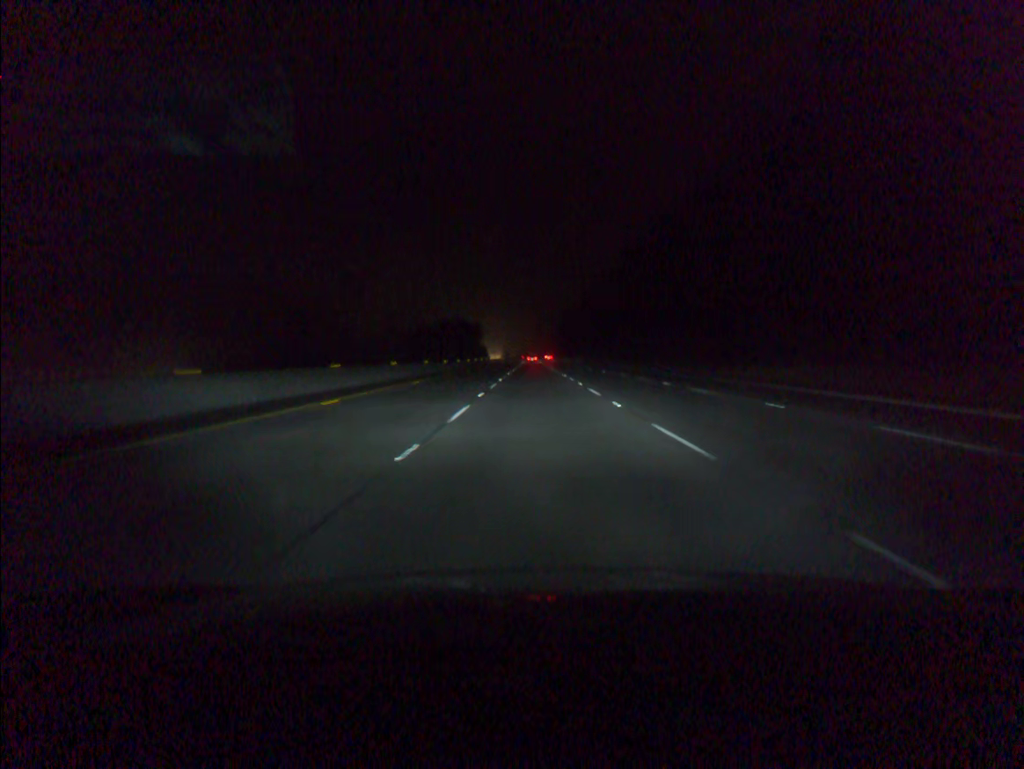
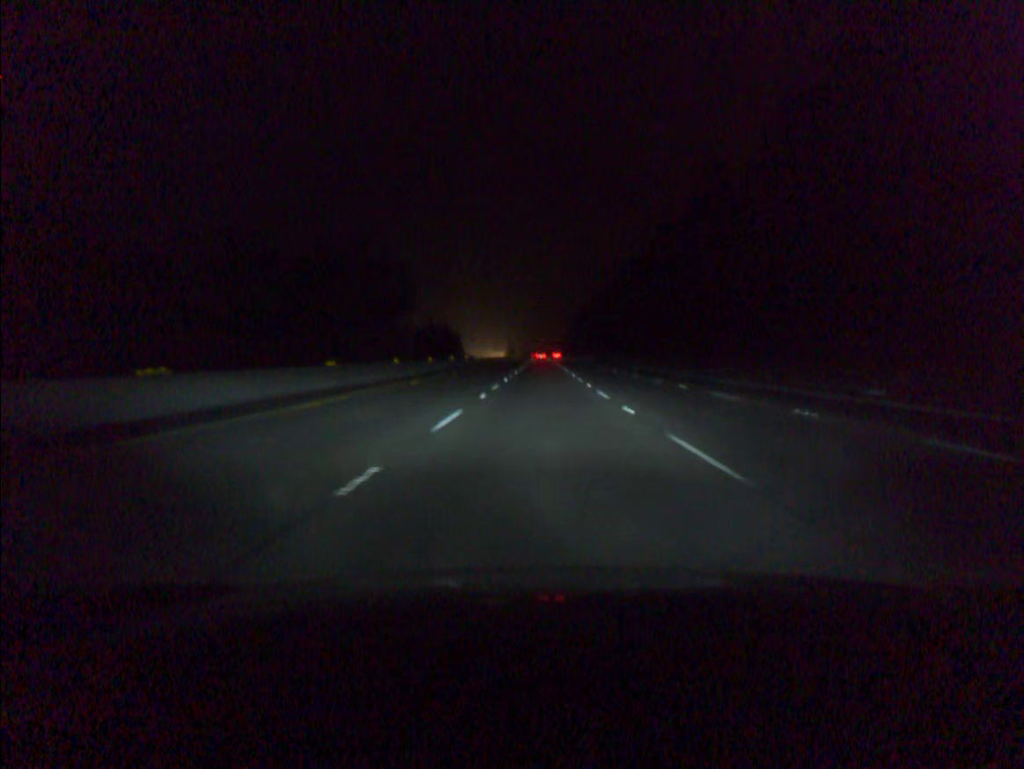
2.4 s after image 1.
(-0.6, +75.0) m; -1°
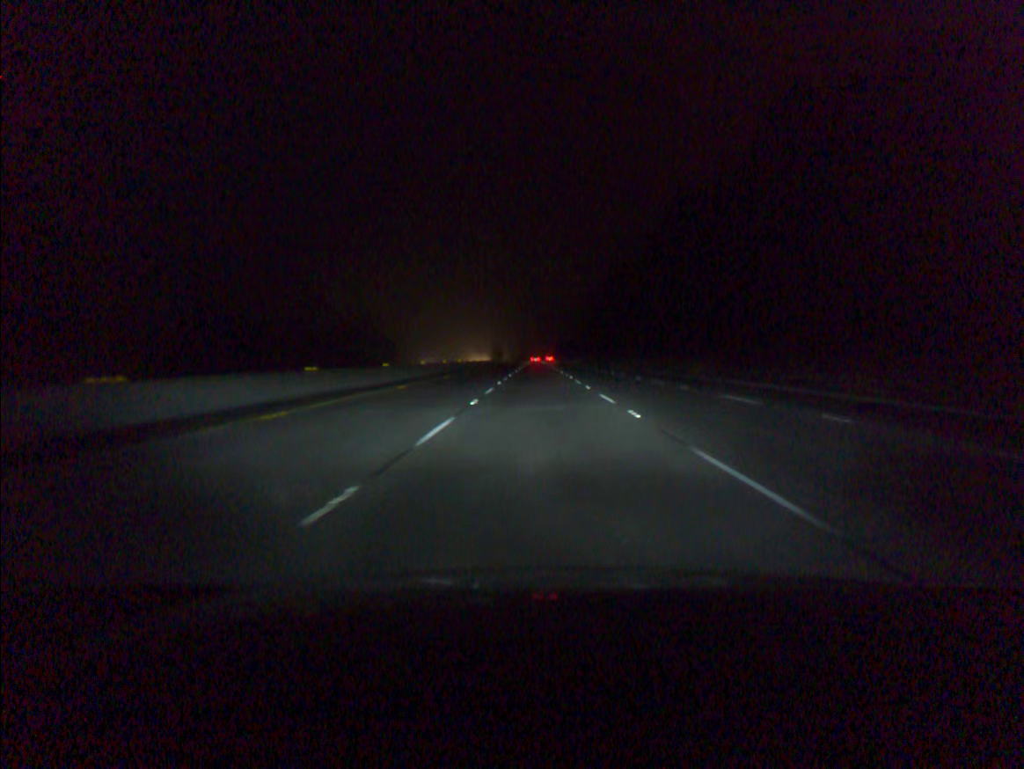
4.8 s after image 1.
(+0.2, +74.9) m; 0°
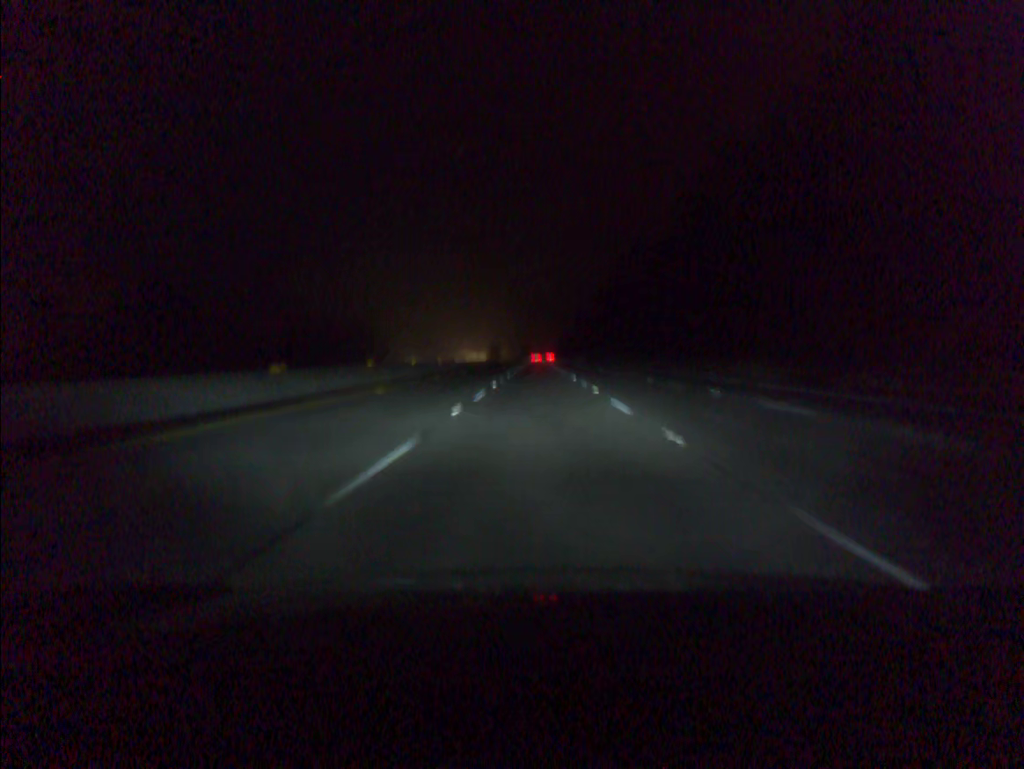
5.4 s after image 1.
(0.0, +18.8) m; 0°
